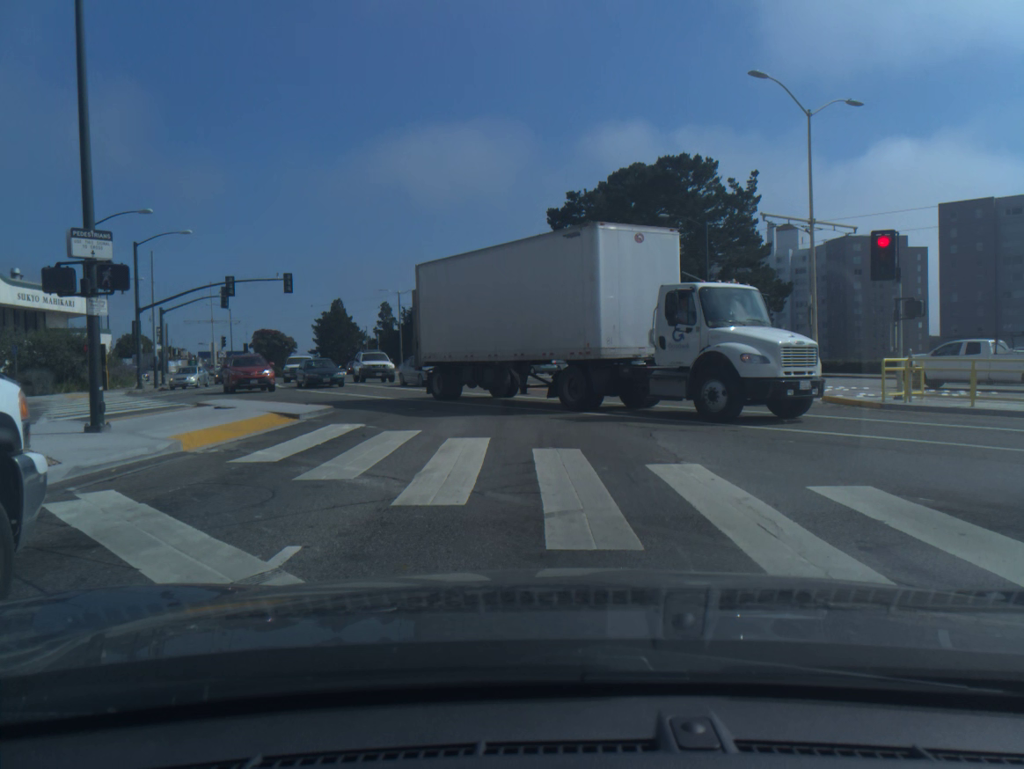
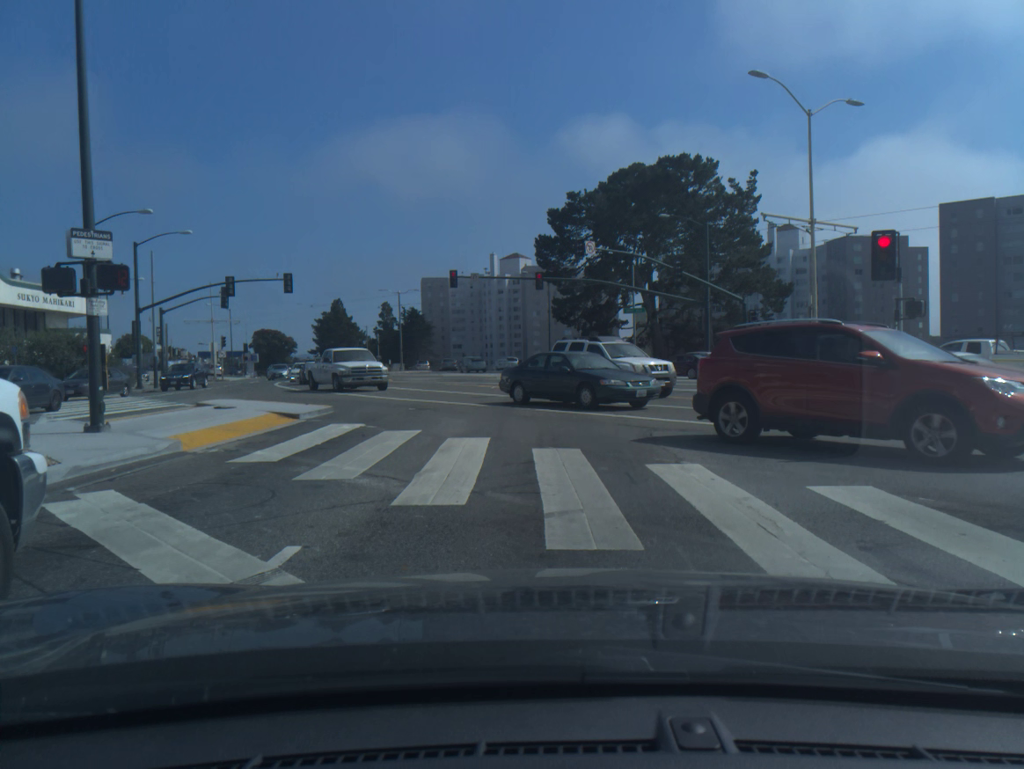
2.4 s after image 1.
(+0.1, 0.0) m; 0°
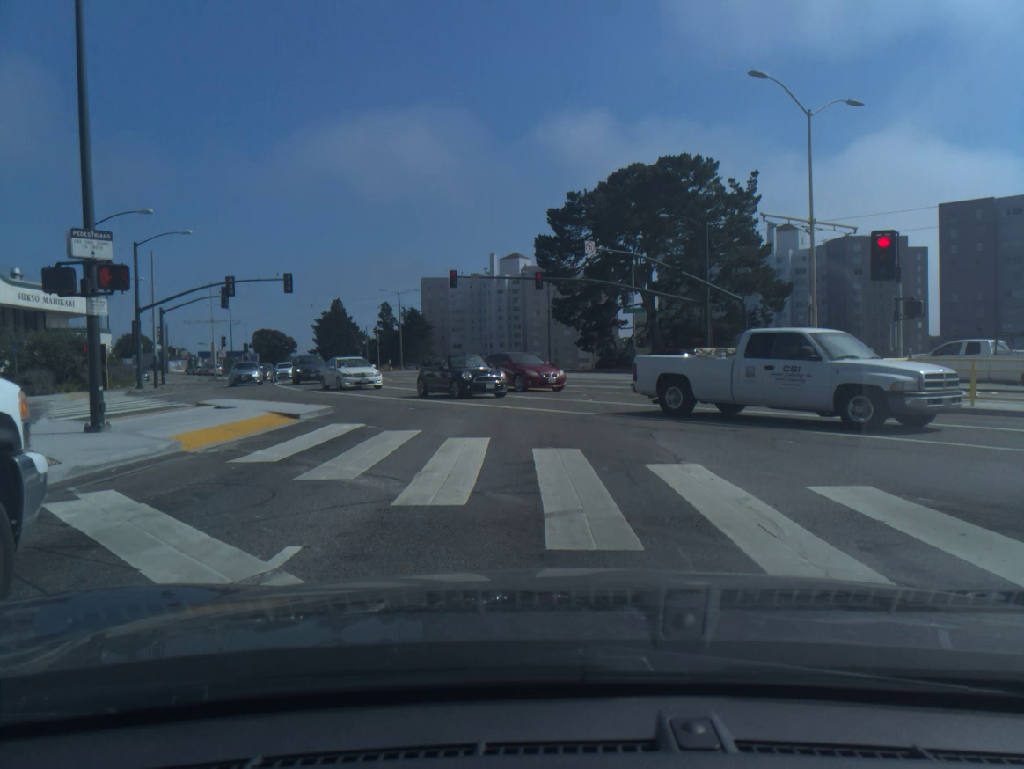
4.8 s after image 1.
(0.0, 0.0) m; 0°
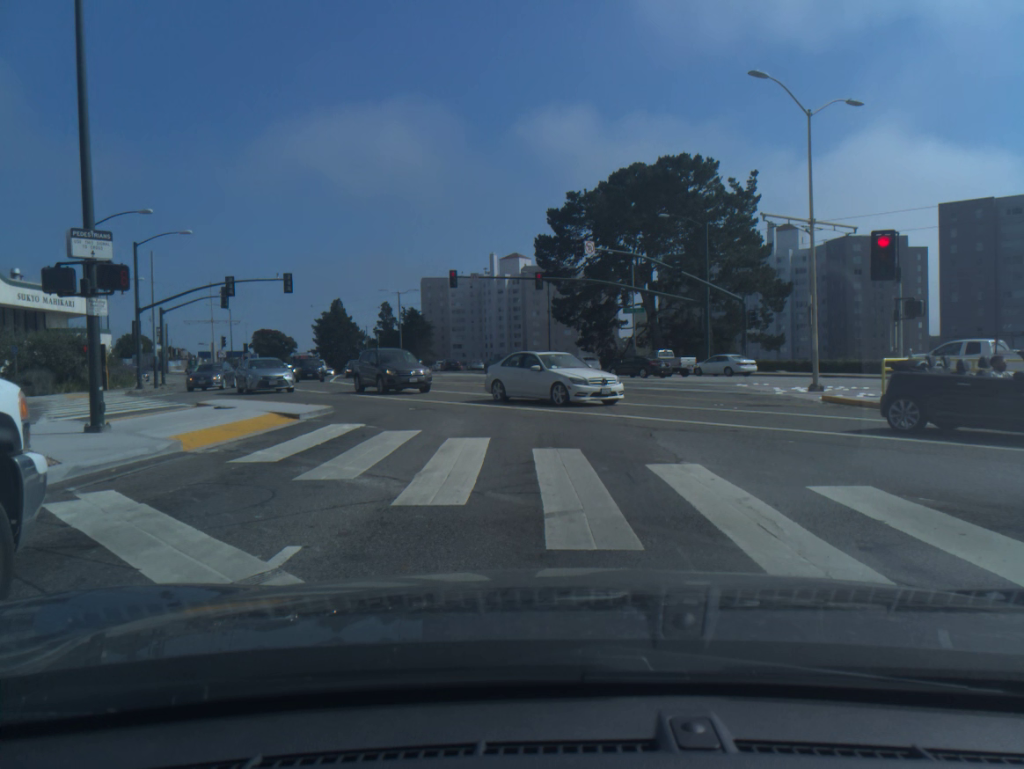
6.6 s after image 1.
(0.0, 0.0) m; 0°
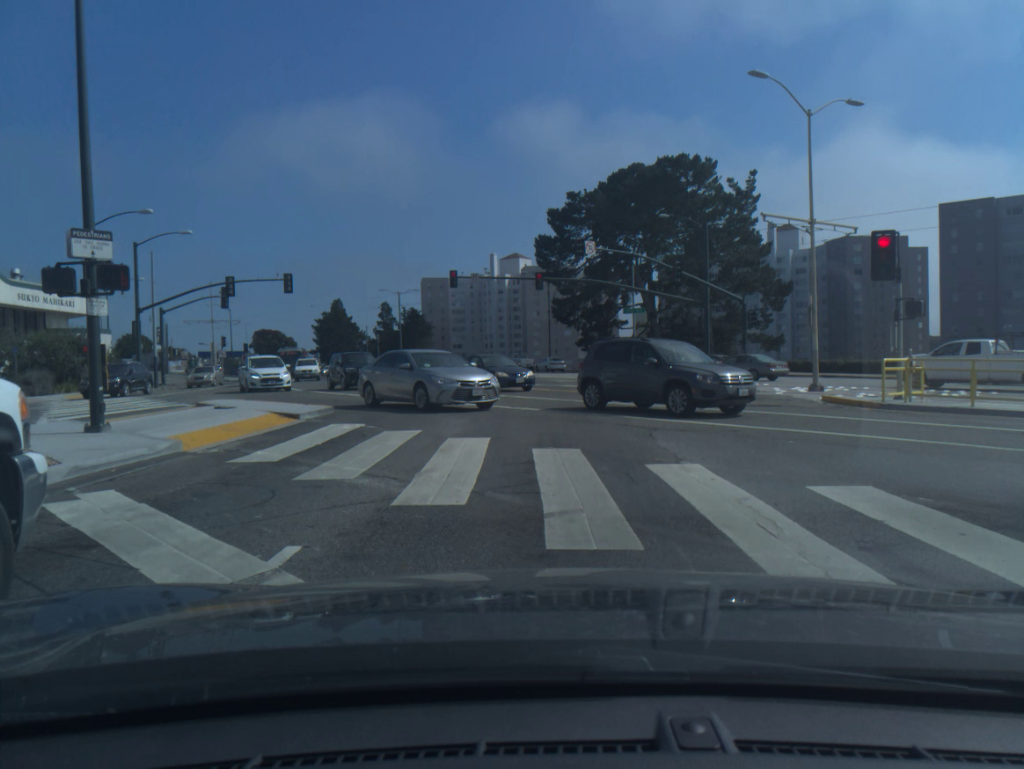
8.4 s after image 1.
(0.0, 0.0) m; 0°
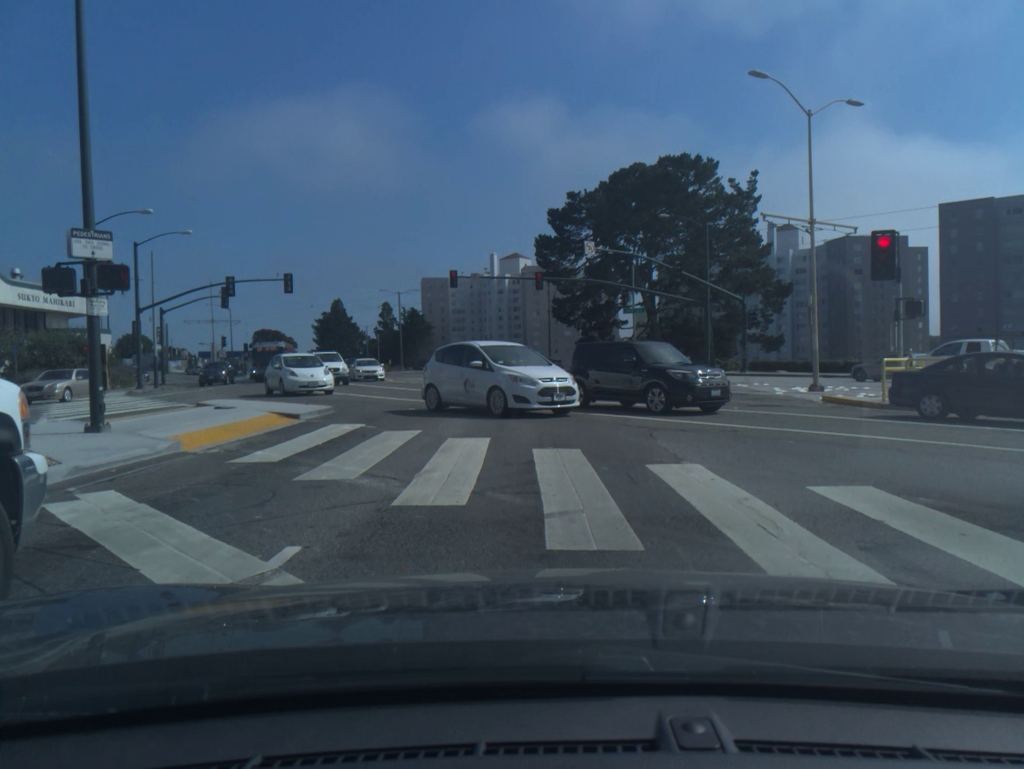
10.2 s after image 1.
(0.0, 0.0) m; 0°
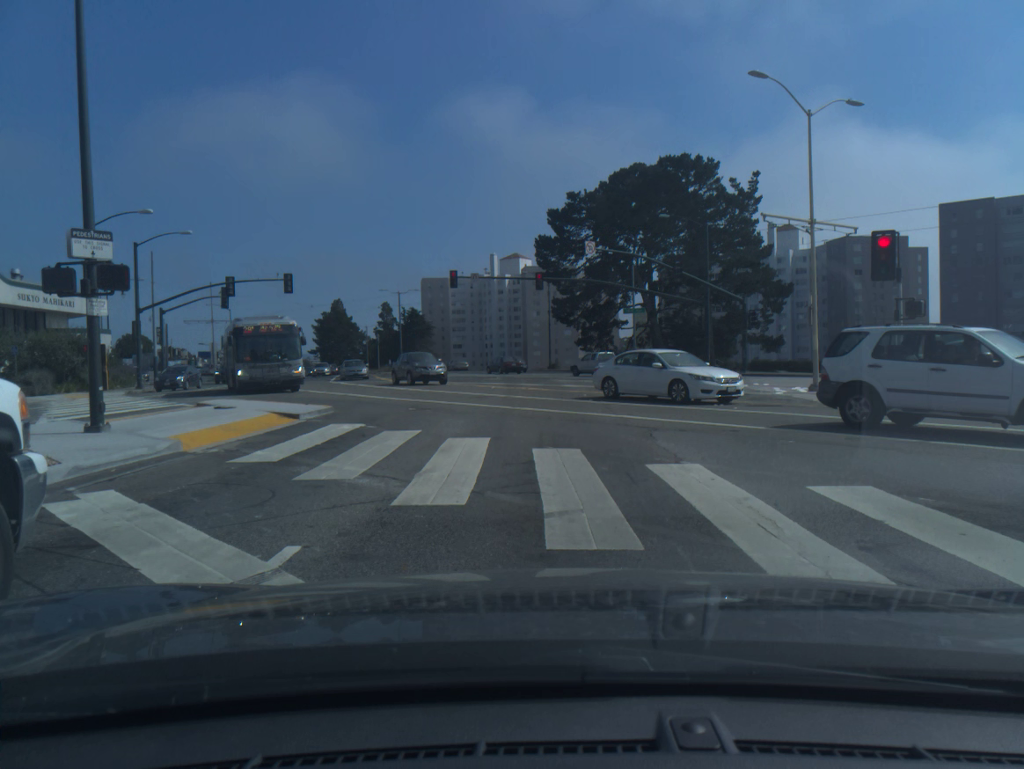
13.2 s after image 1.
(0.0, 0.0) m; 0°
